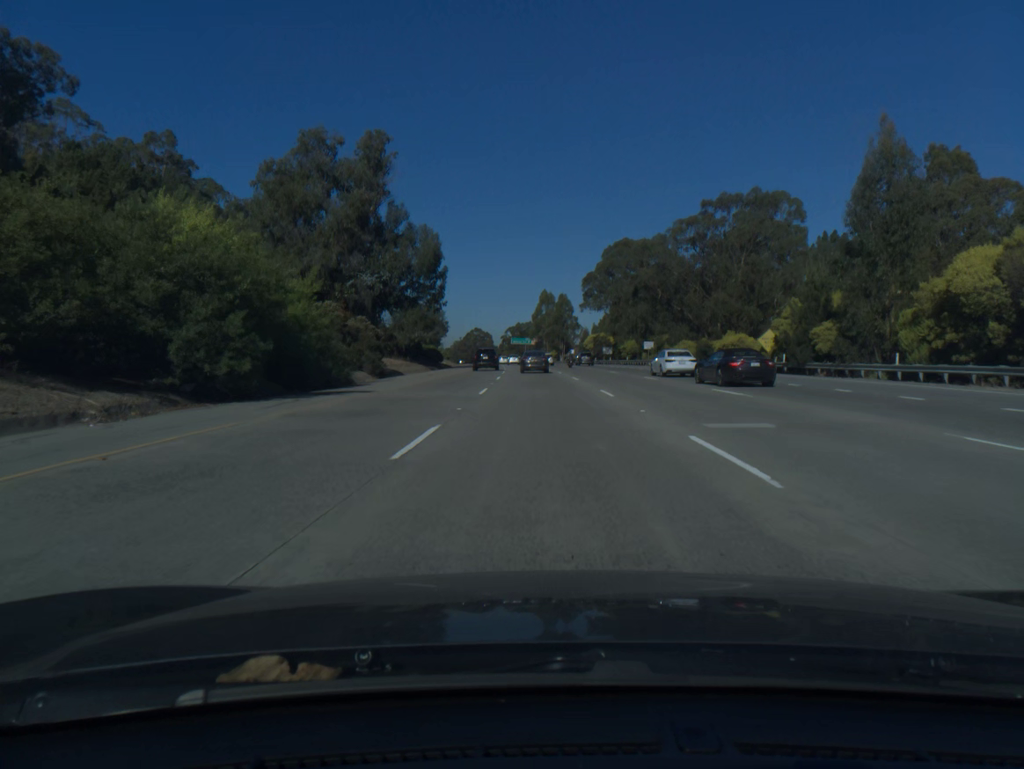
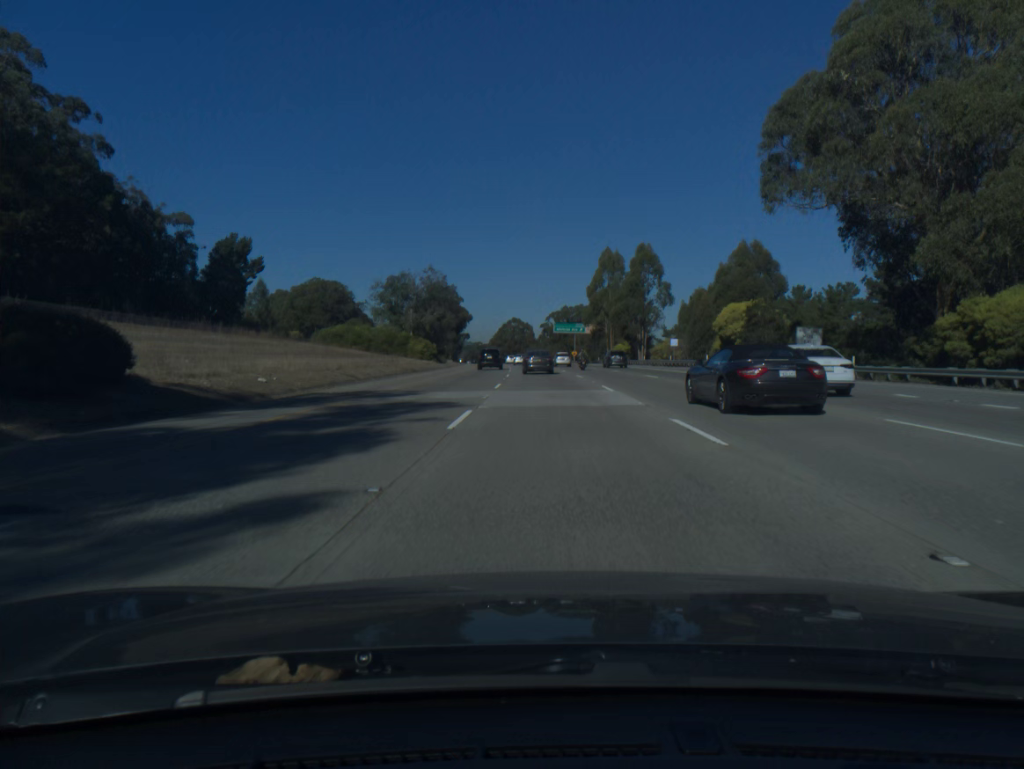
(-2.5, +84.7) m; -3°
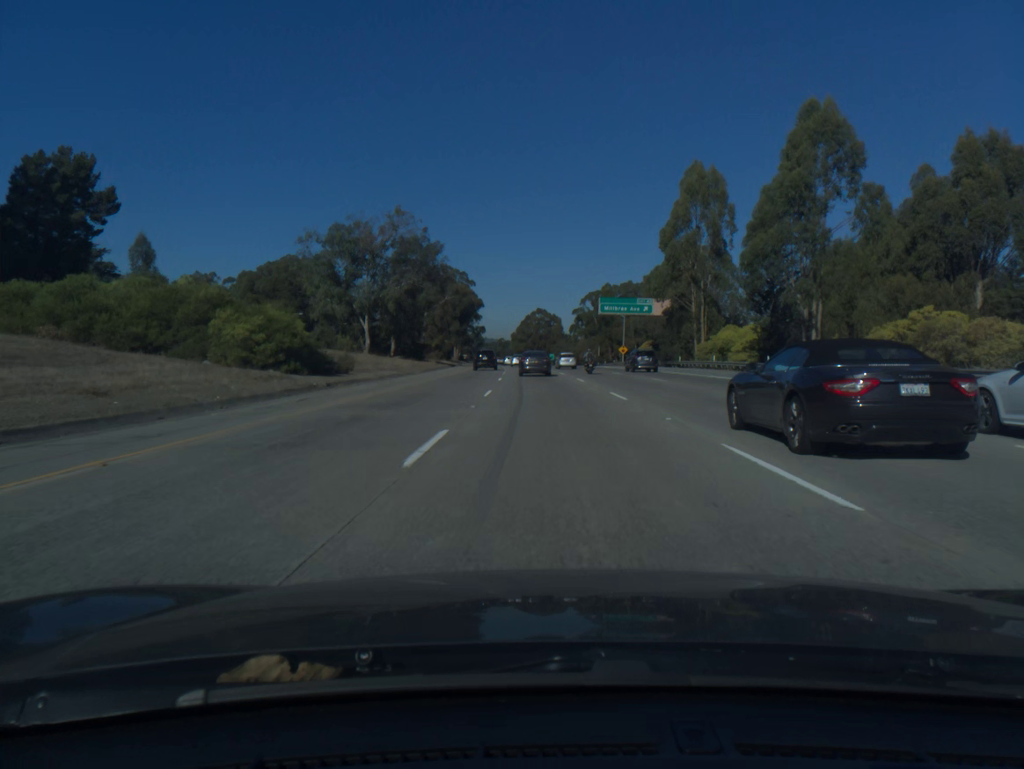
(-1.0, +62.7) m; -2°
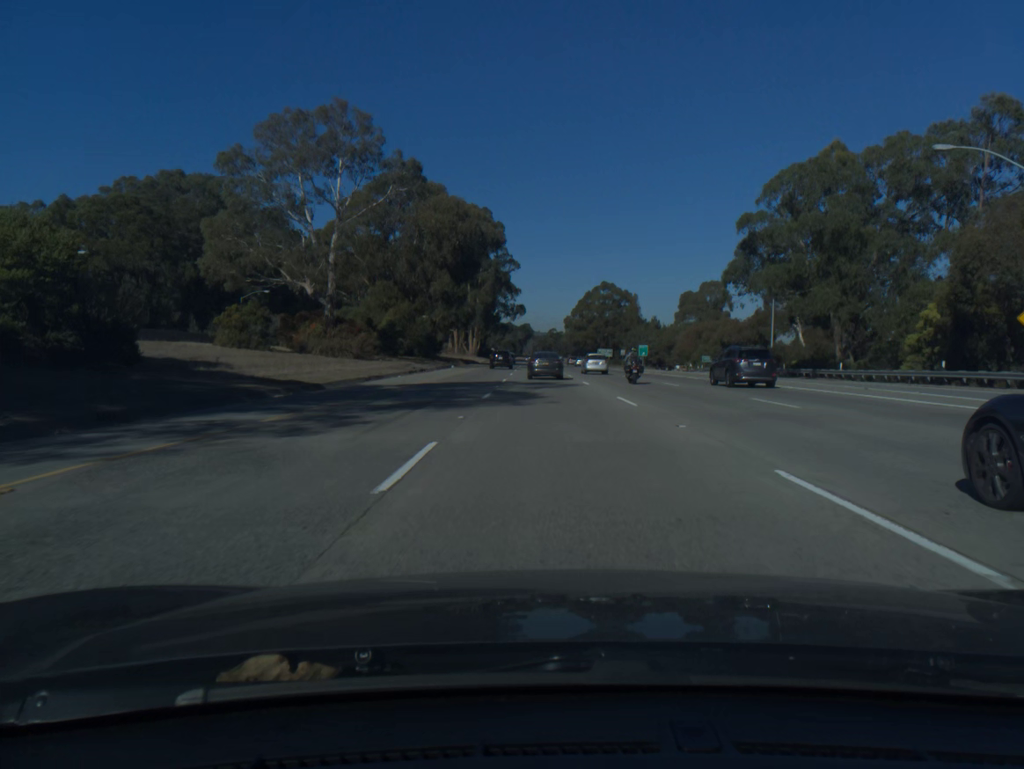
(-3.8, +103.8) m; -4°
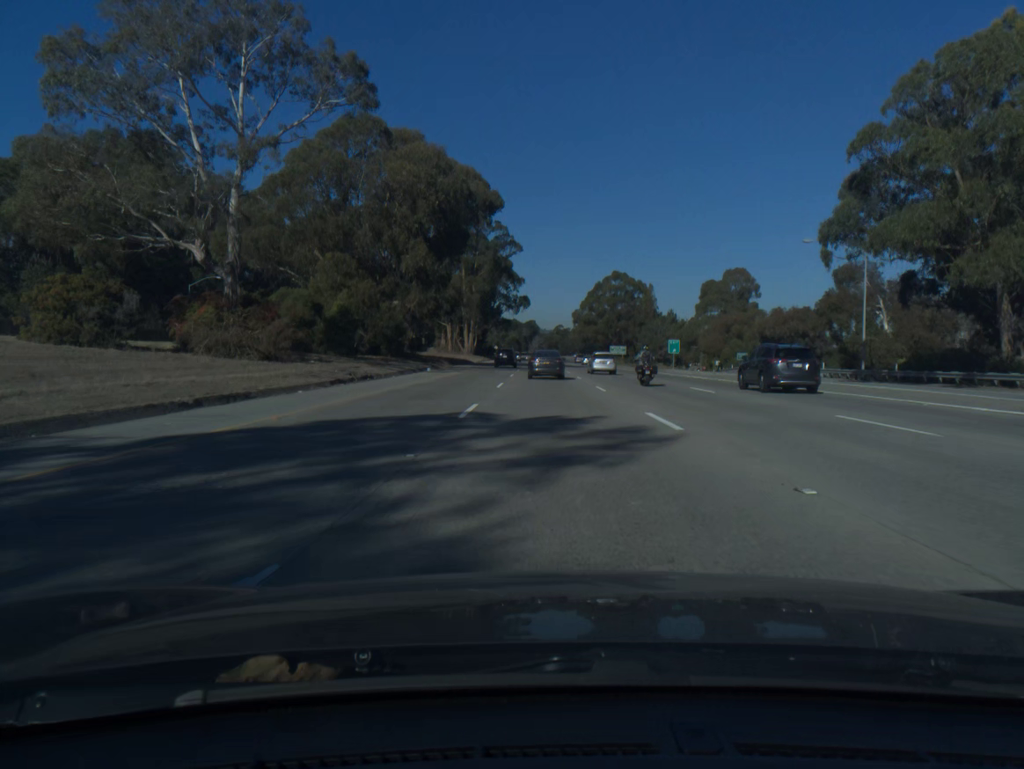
(-0.1, +20.9) m; 0°
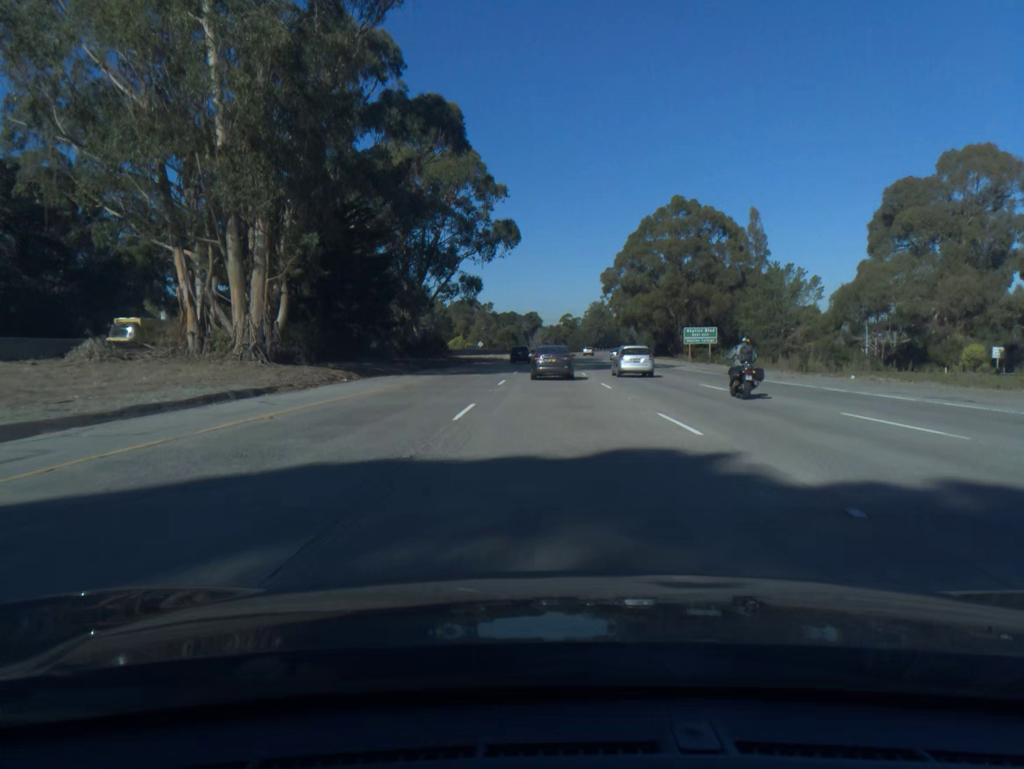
(-0.7, +103.4) m; 0°
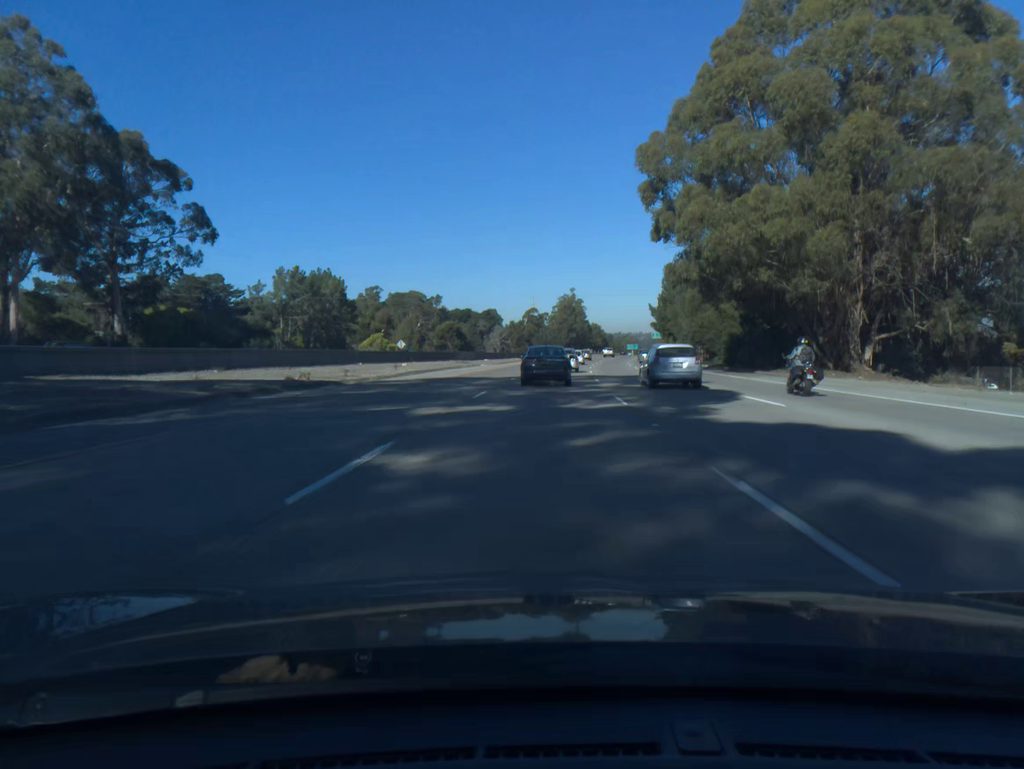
(+1.3, +81.1) m; +3°
